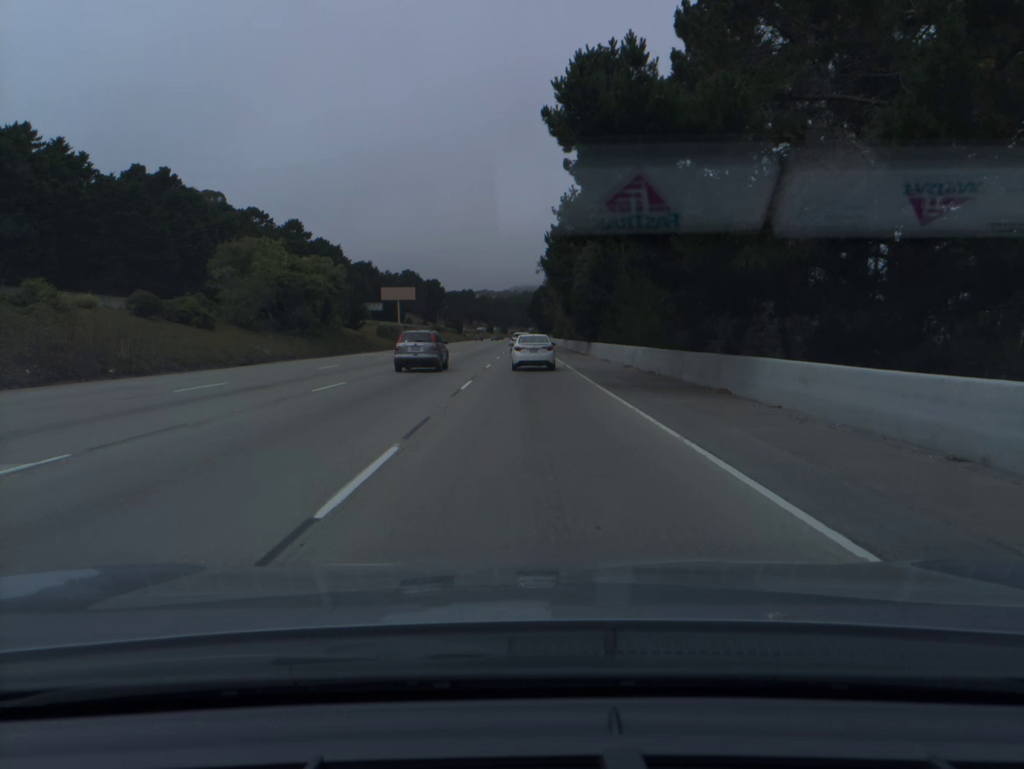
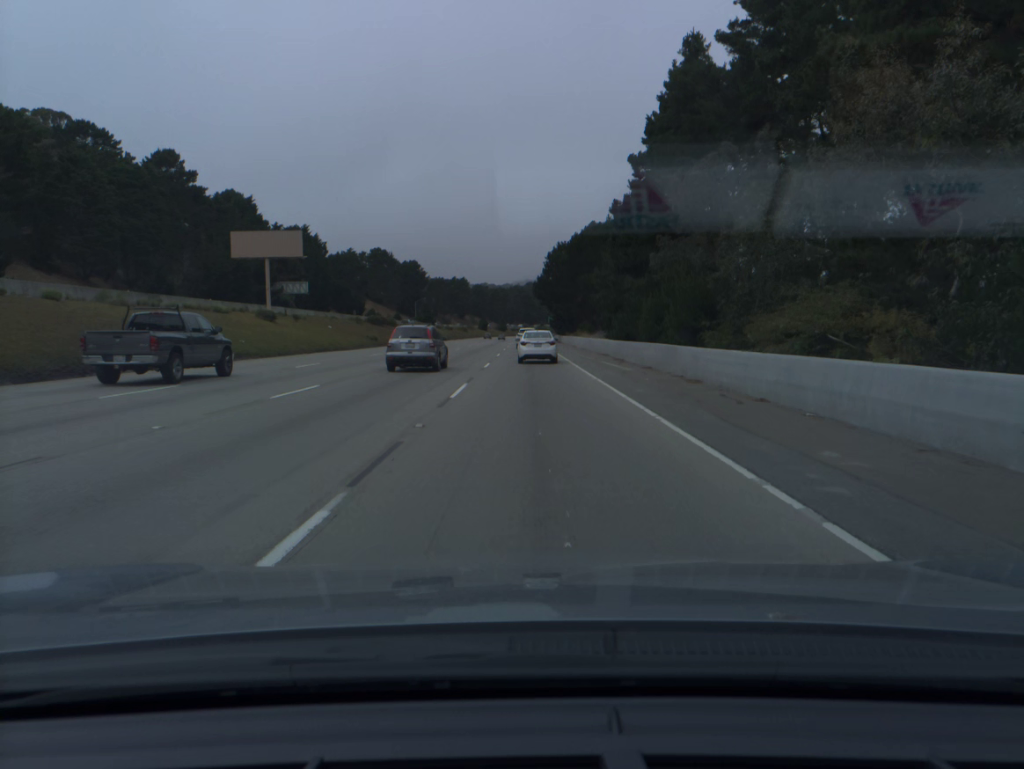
(-0.2, +91.4) m; 0°
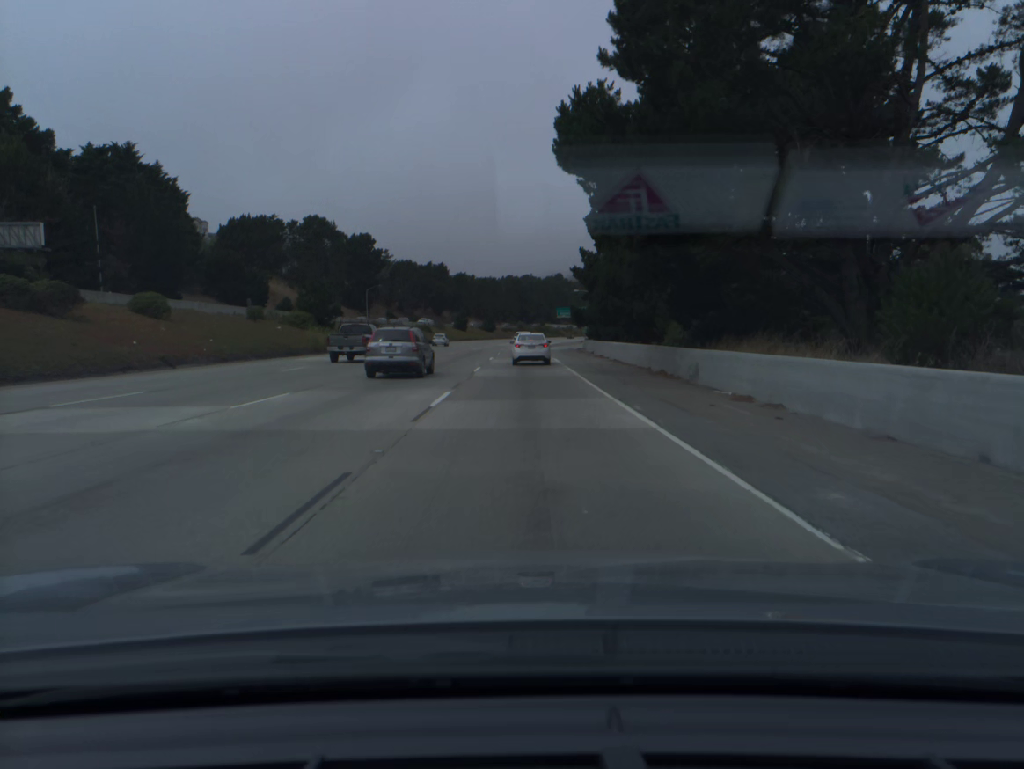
(+0.2, +89.2) m; 0°
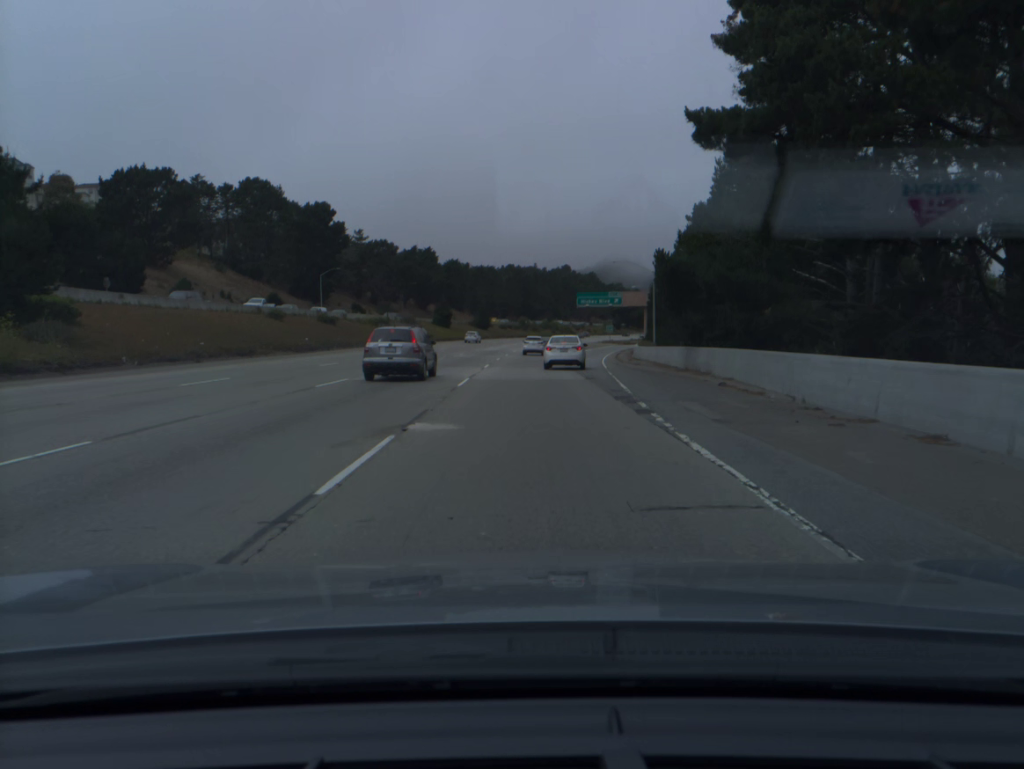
(-0.1, +52.4) m; 0°
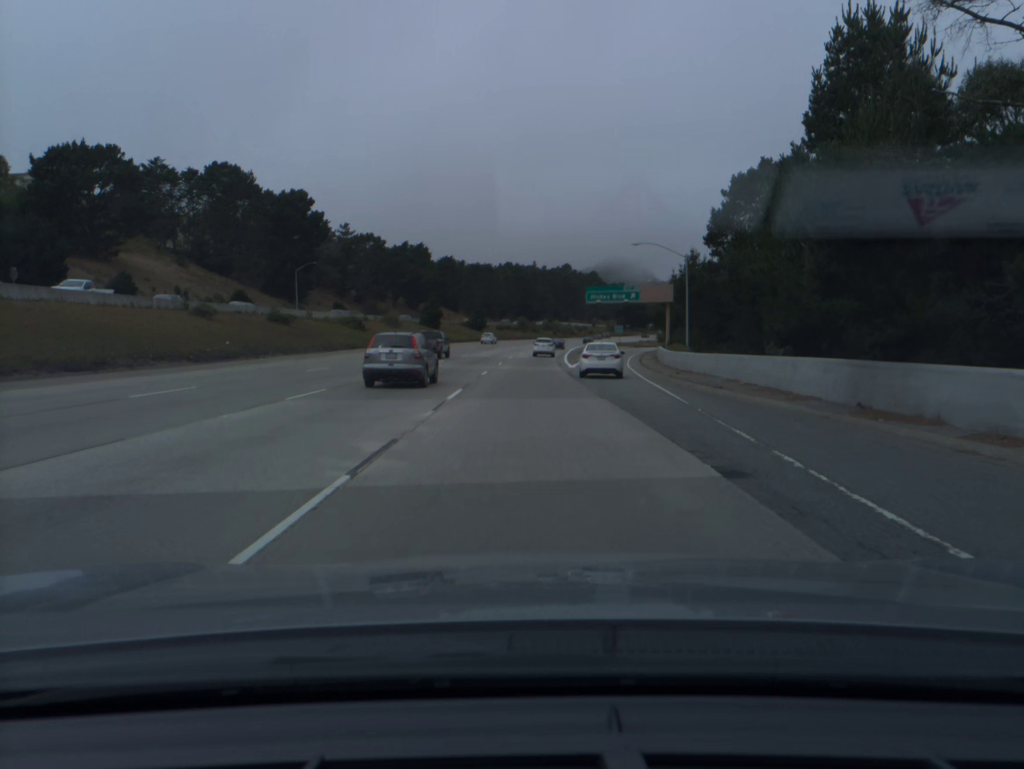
(0.0, +17.3) m; 0°
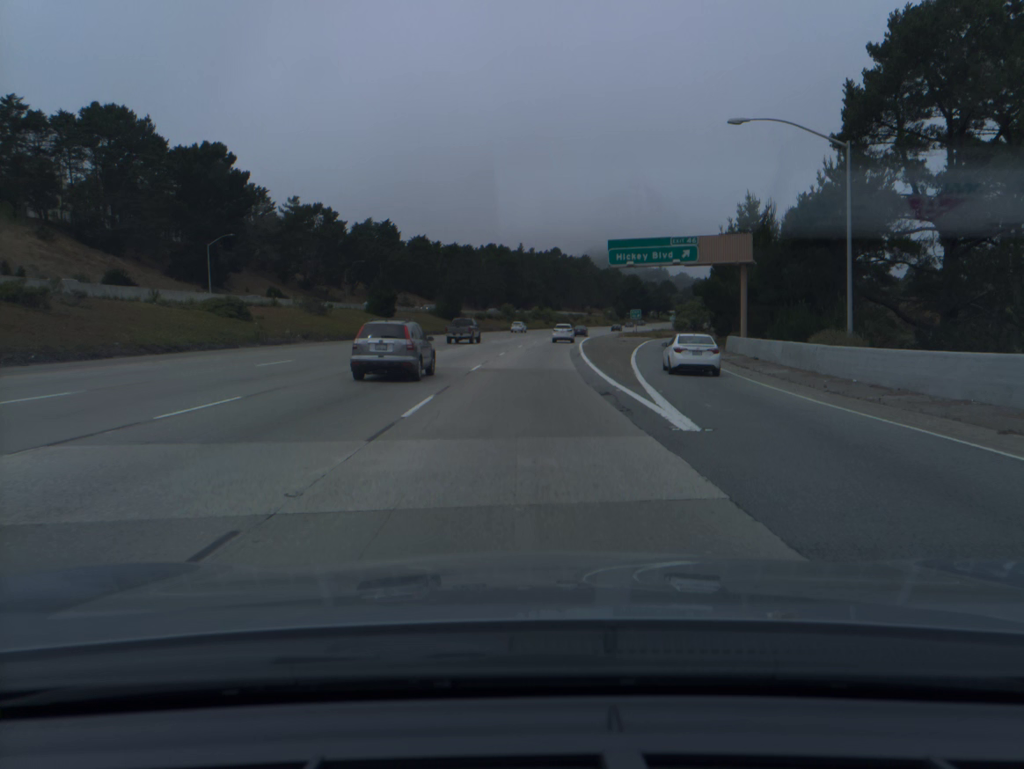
(+0.3, +35.0) m; +1°
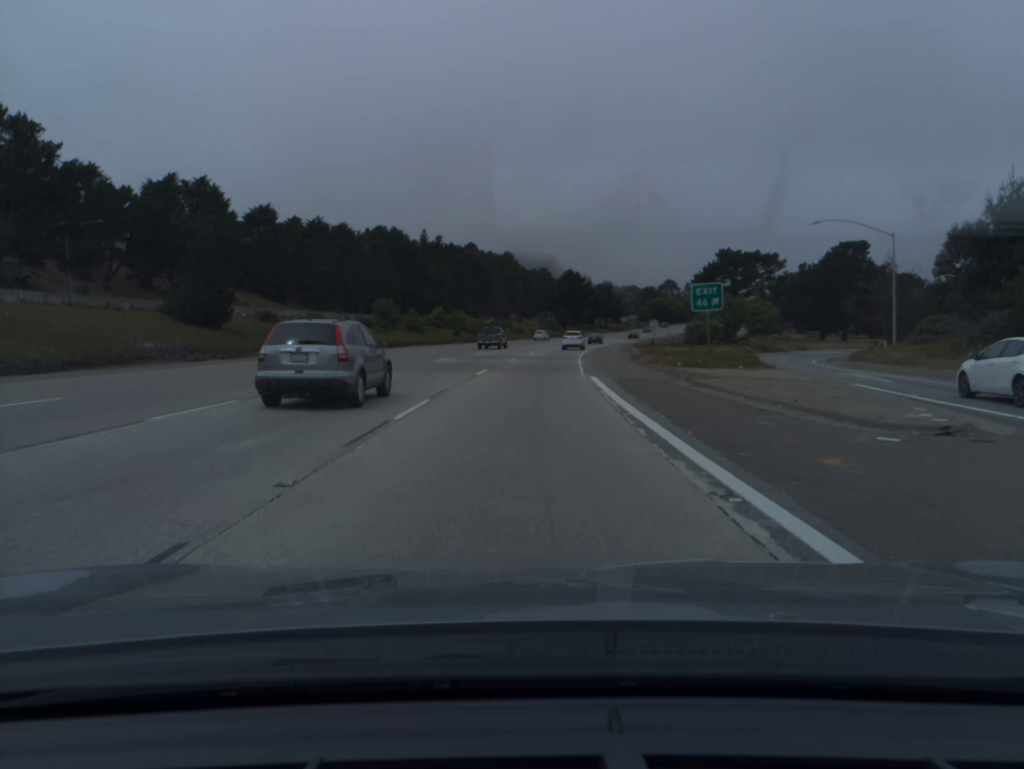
(+3.1, +72.0) m; +6°
